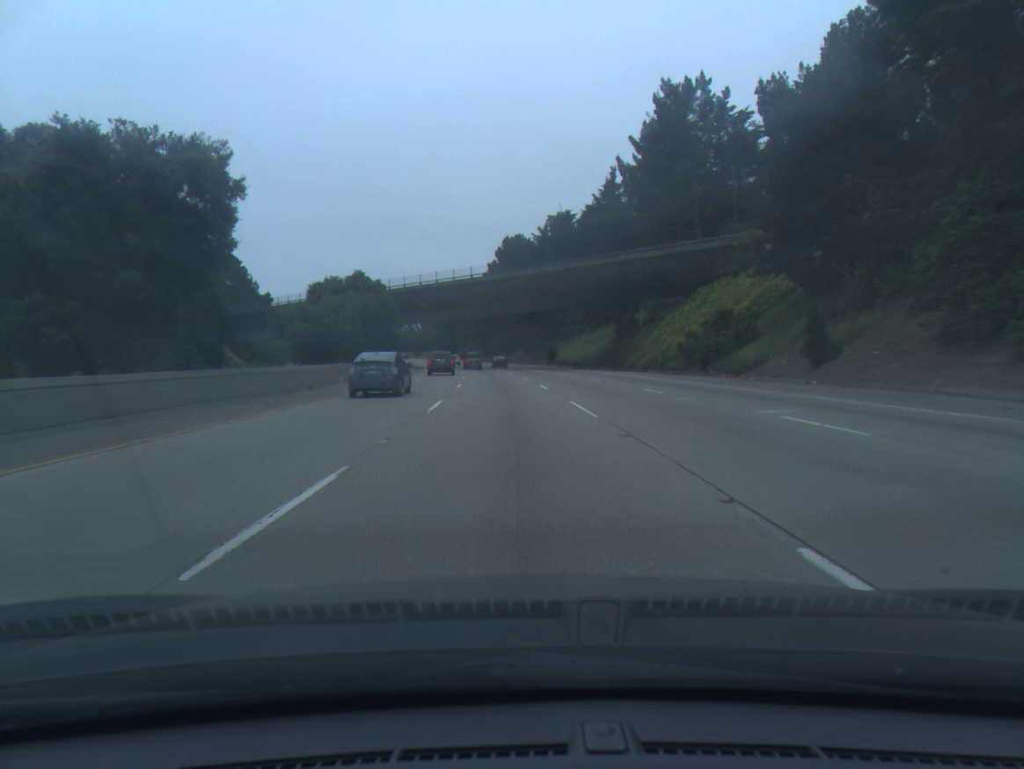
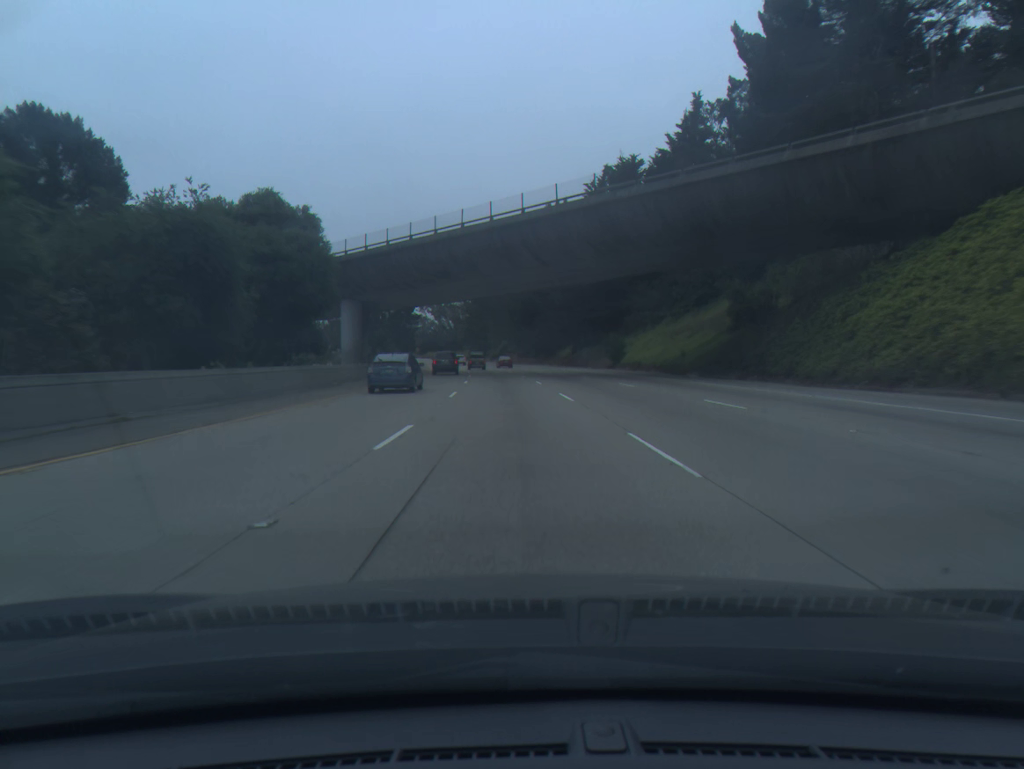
(-0.9, +37.3) m; -3°
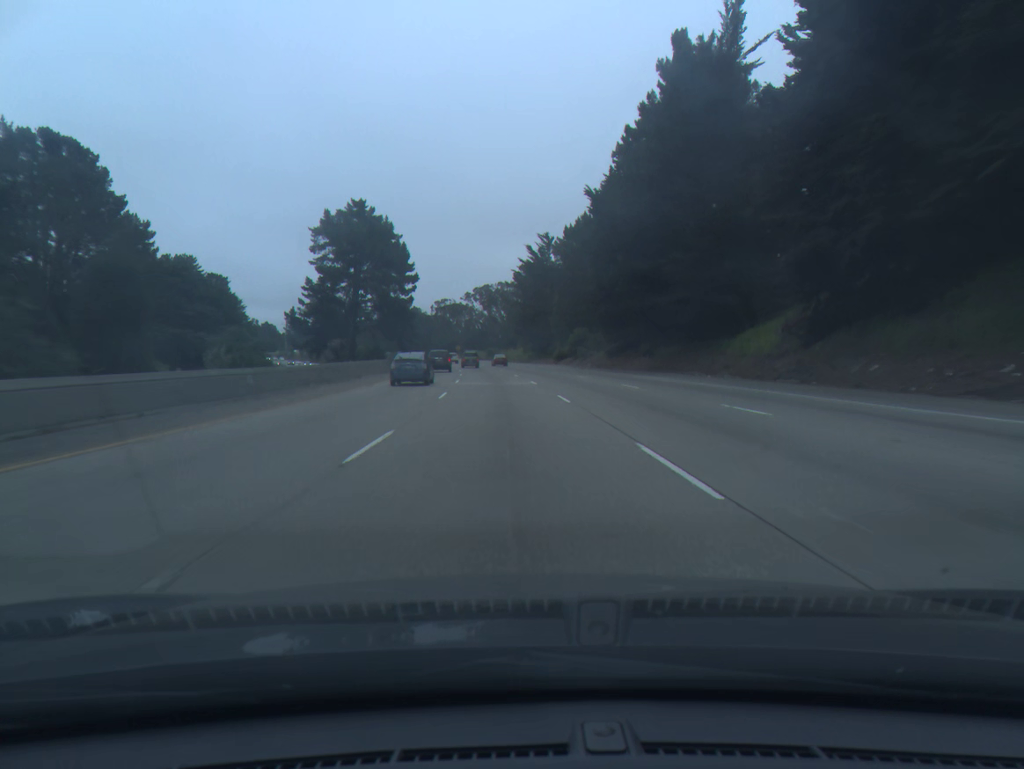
(-3.2, +74.6) m; -5°
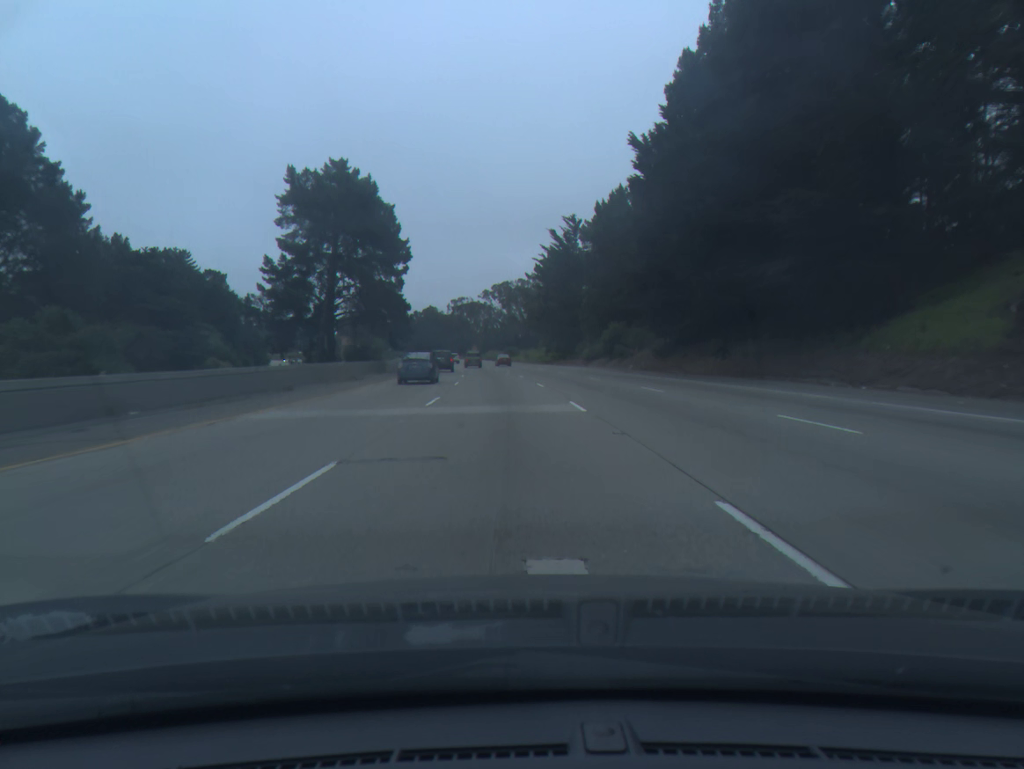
(-0.2, +18.7) m; -1°
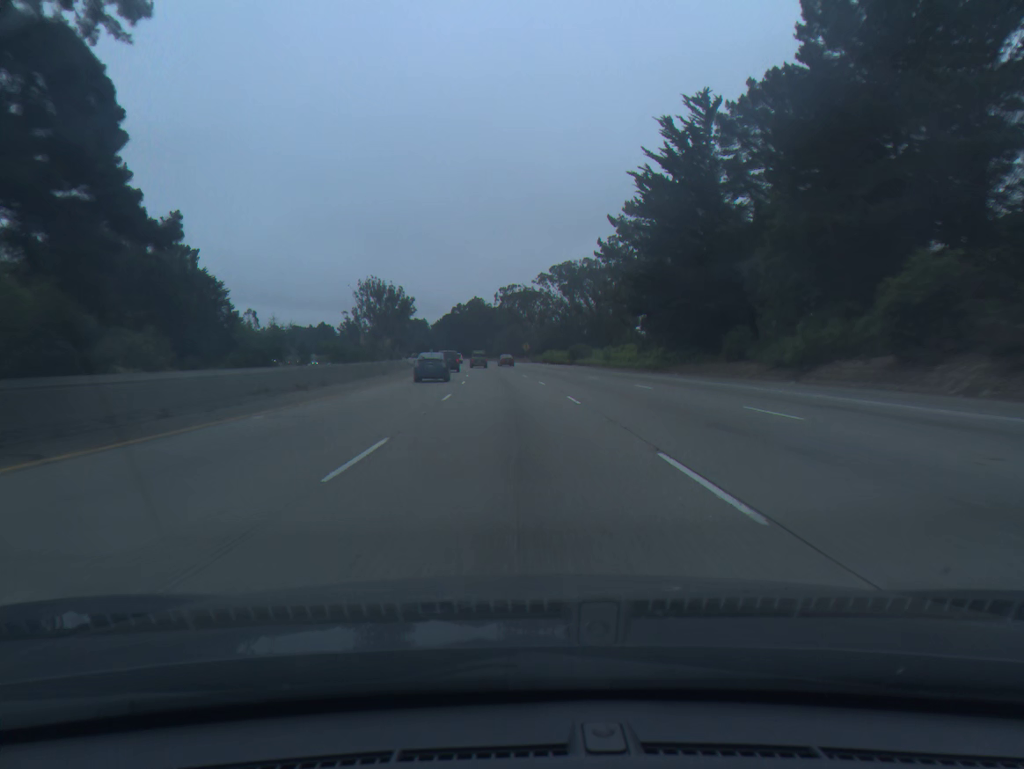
(-2.1, +55.8) m; -4°
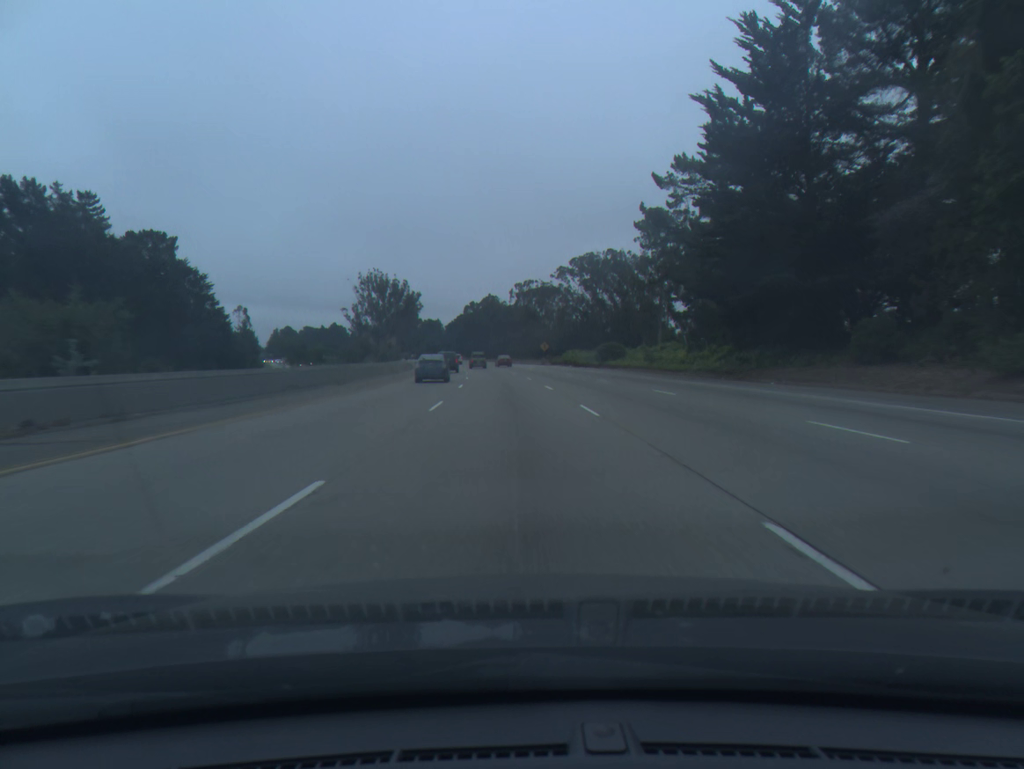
(-0.2, +18.6) m; -1°
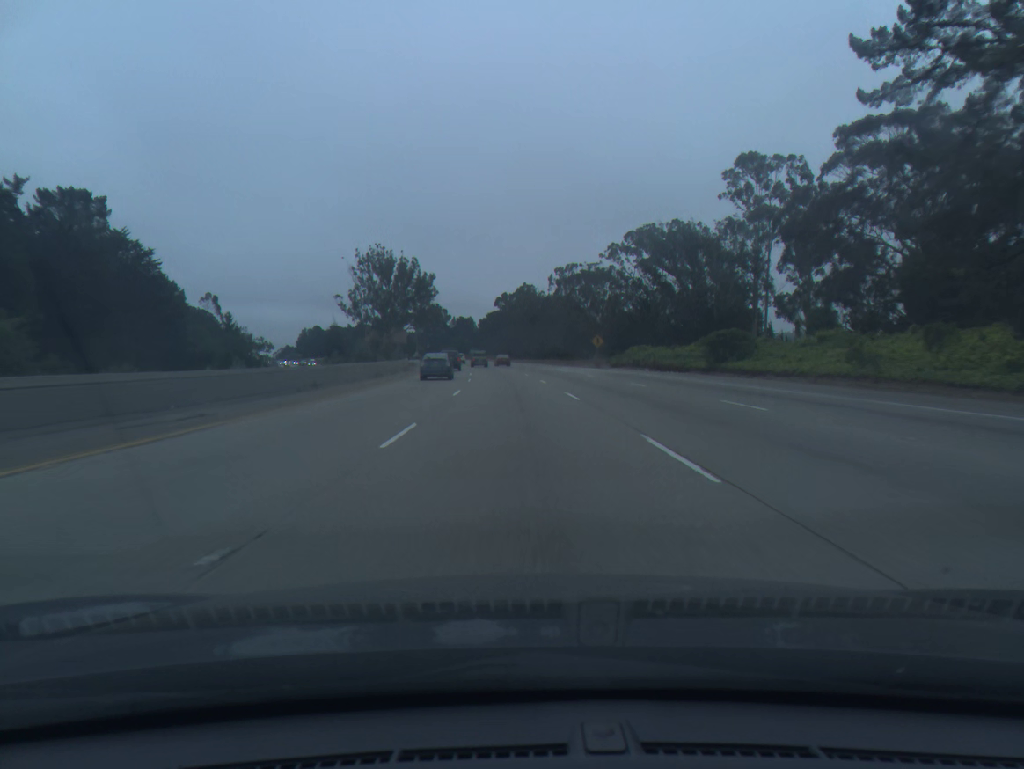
(-0.9, +37.2) m; -3°
